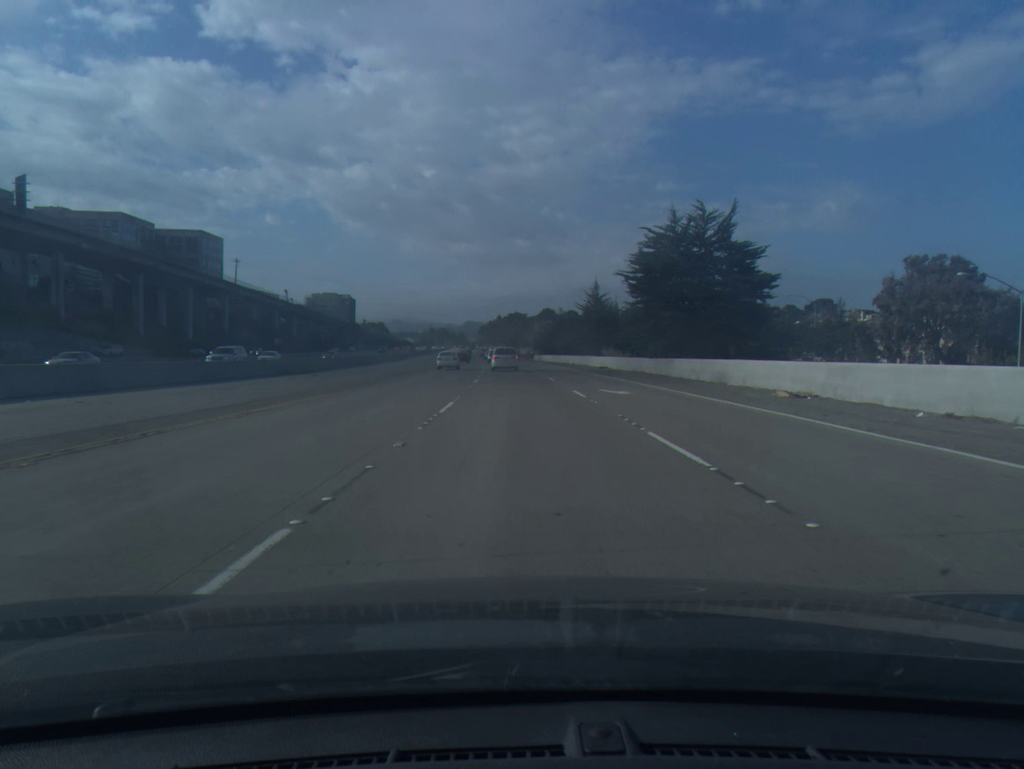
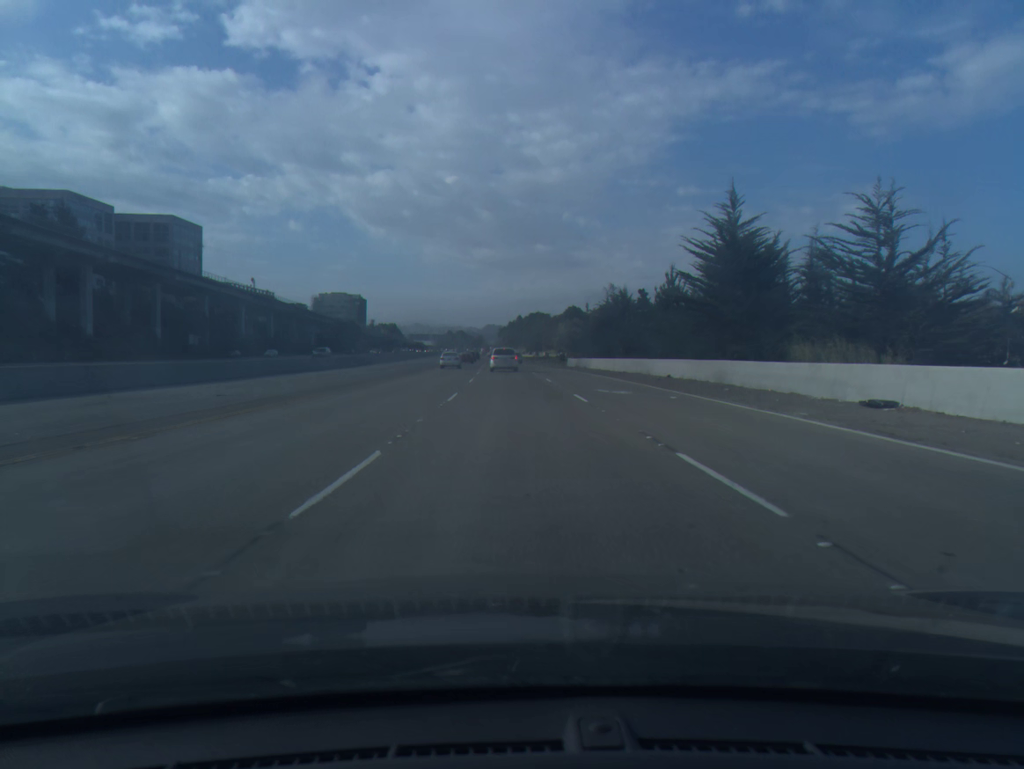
(-0.6, +46.7) m; -1°
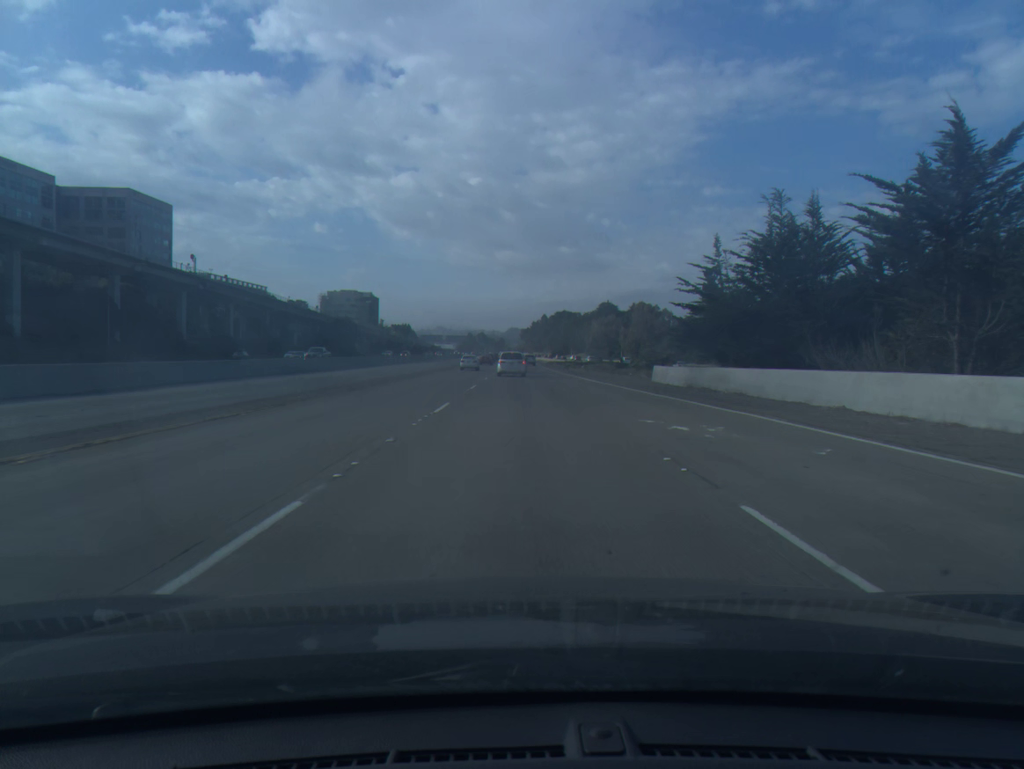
(-0.8, +46.2) m; -2°
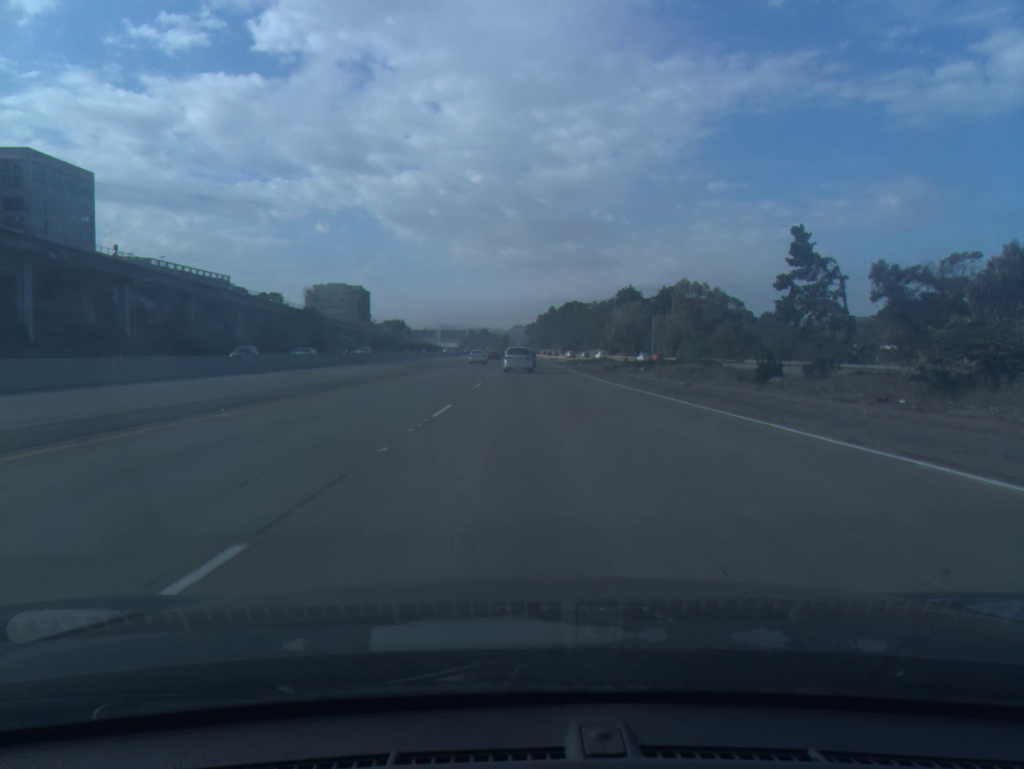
(-0.2, +45.7) m; 0°
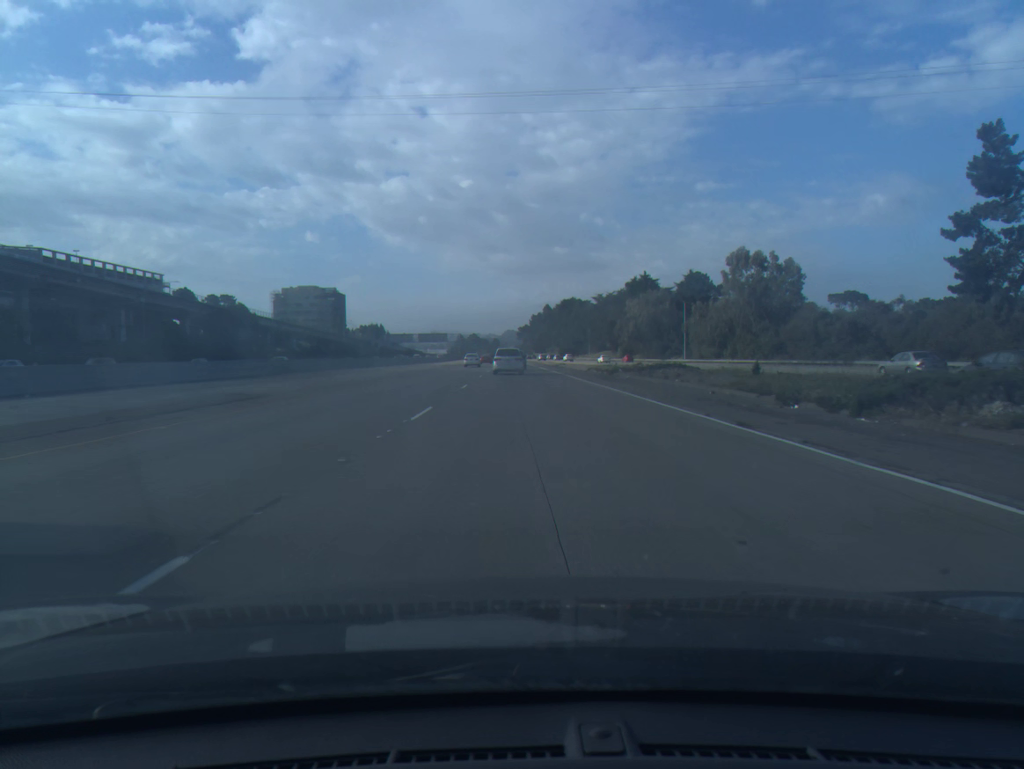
(+0.3, +45.2) m; +1°
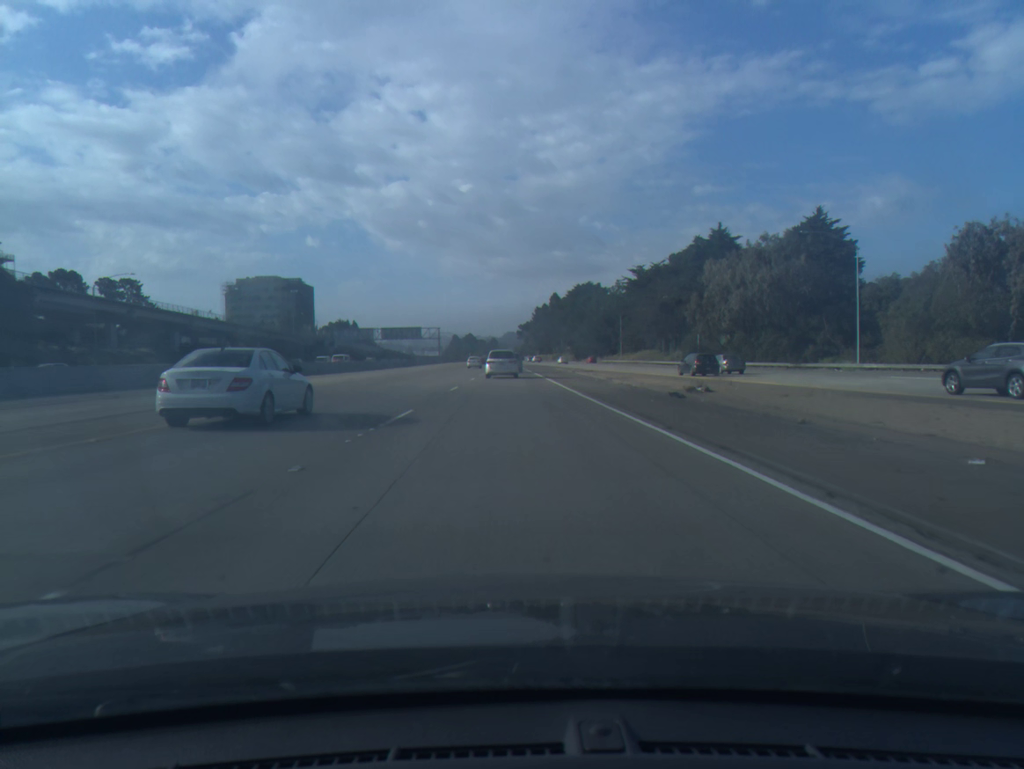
(-0.2, +73.9) m; 0°
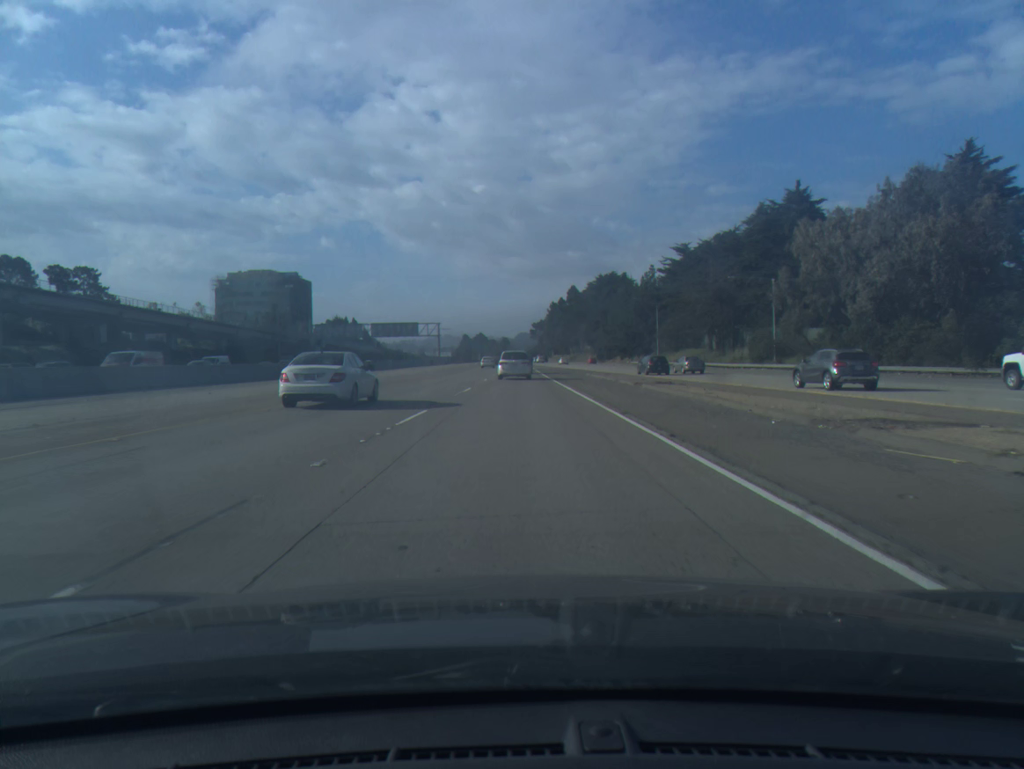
(-0.2, +29.2) m; -1°
